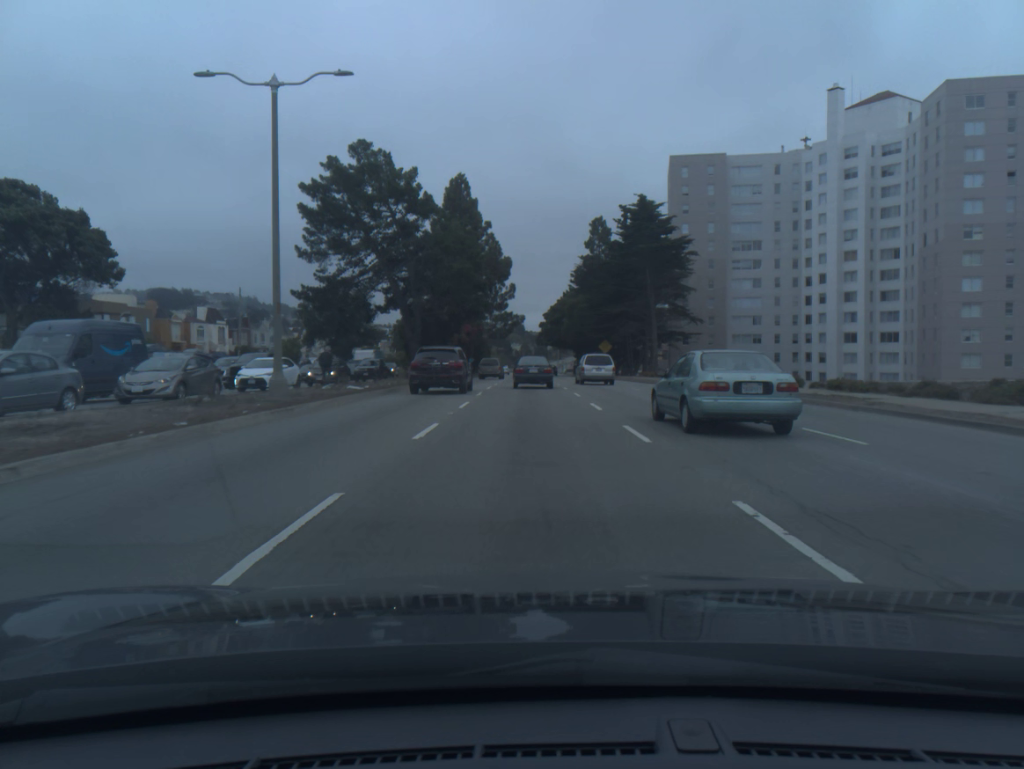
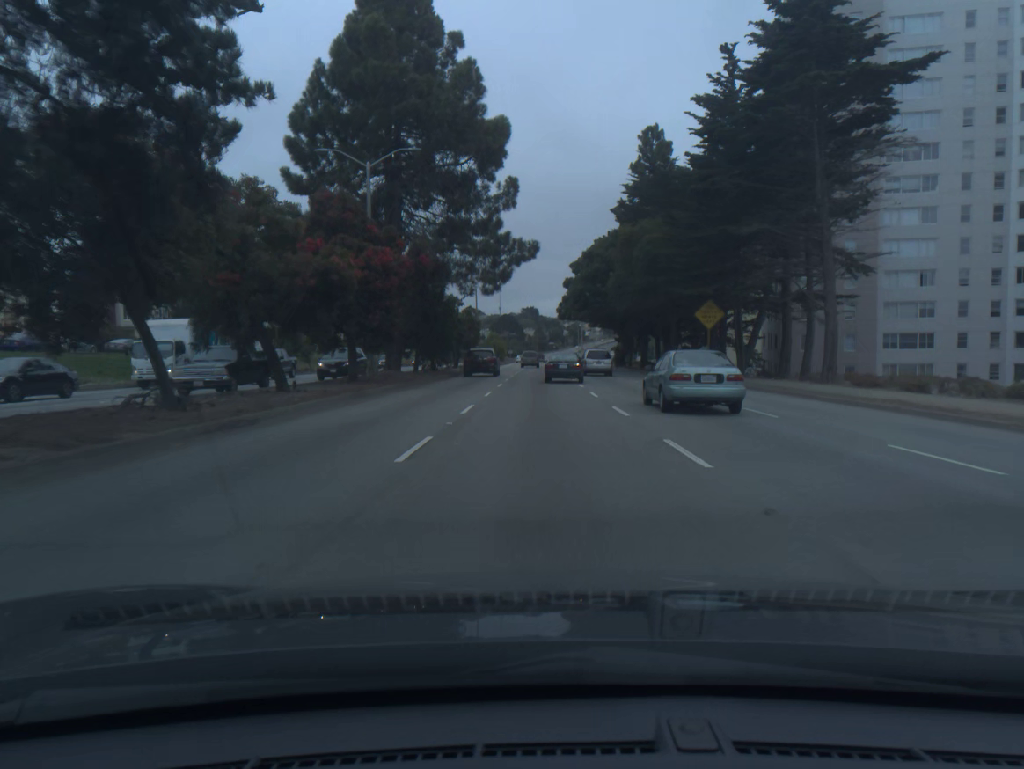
(-0.7, +47.2) m; -1°
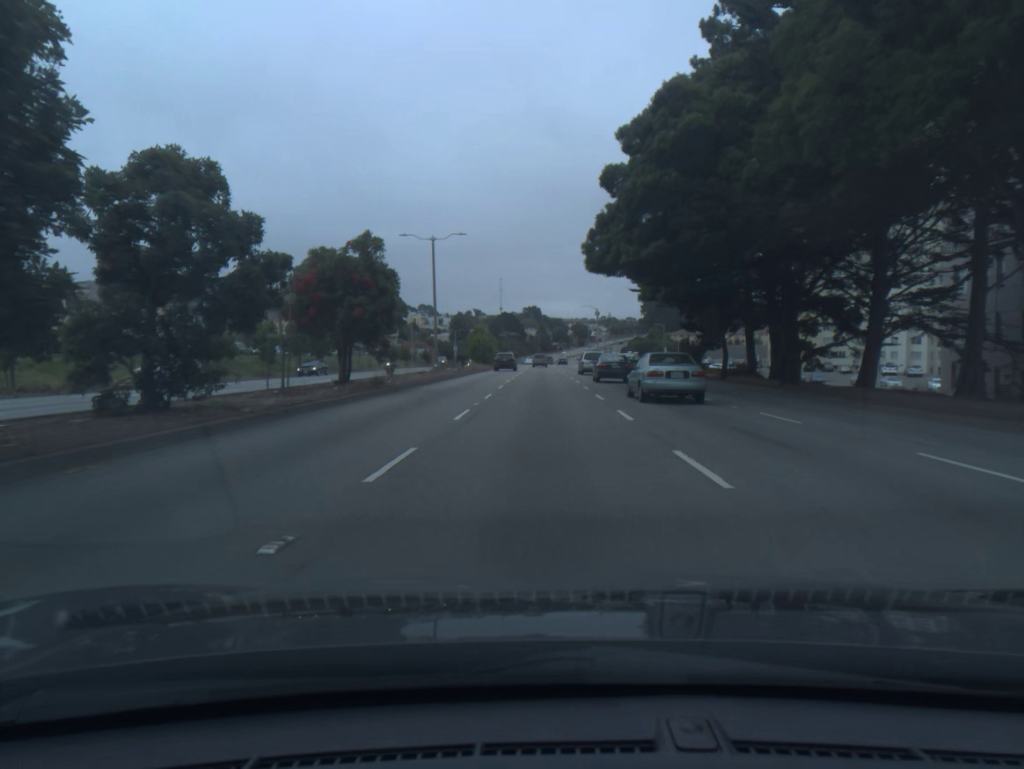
(0.0, +38.2) m; 0°
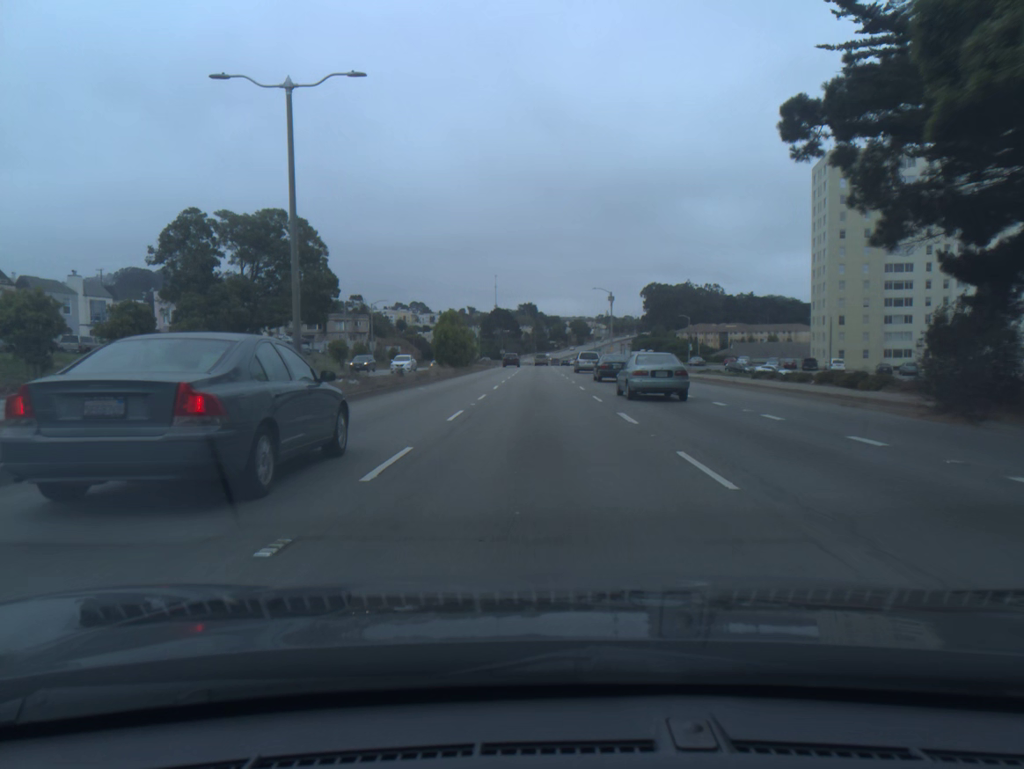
(0.0, +29.9) m; 0°
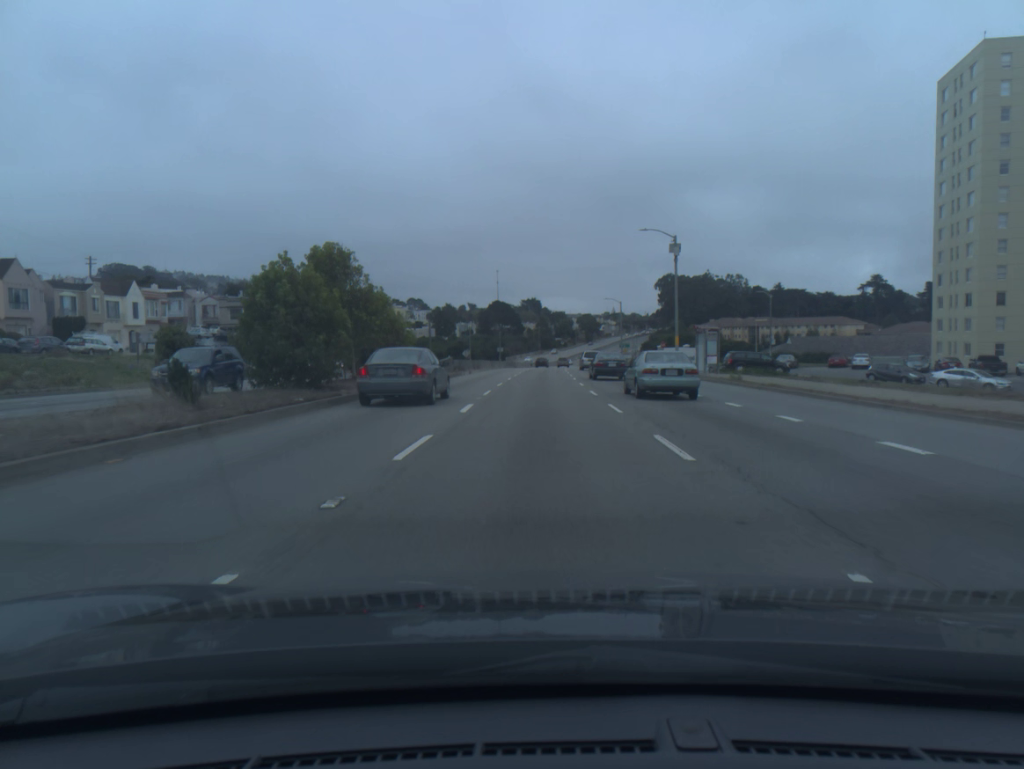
(0.0, +42.6) m; 0°
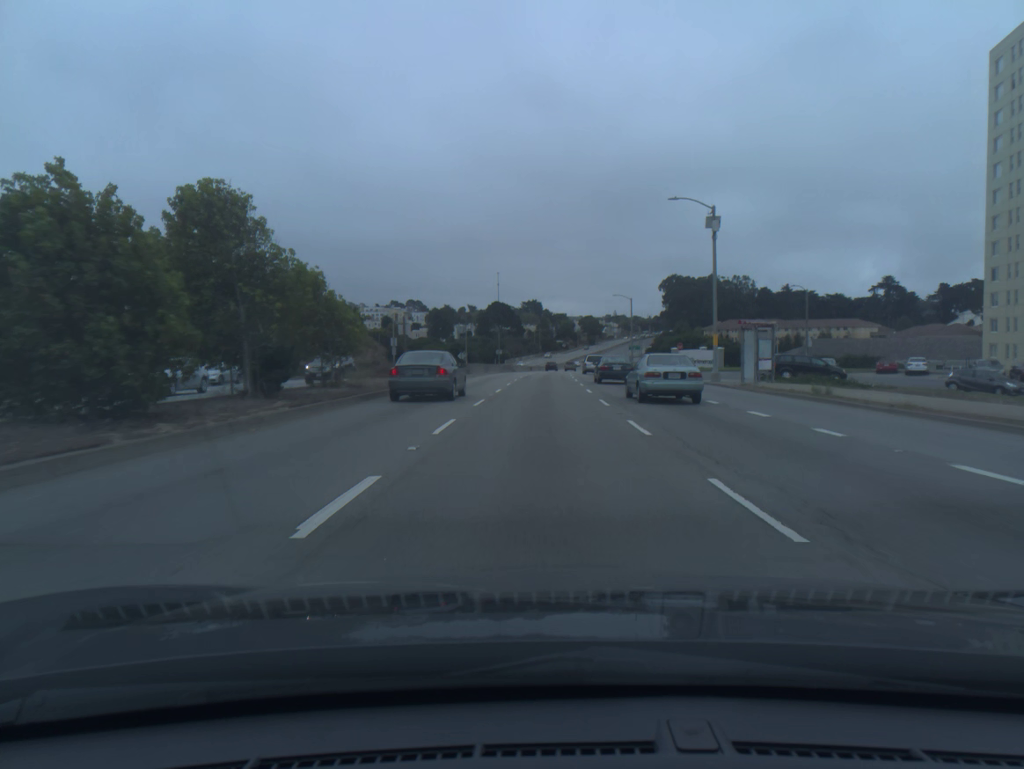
(0.0, +11.1) m; 0°
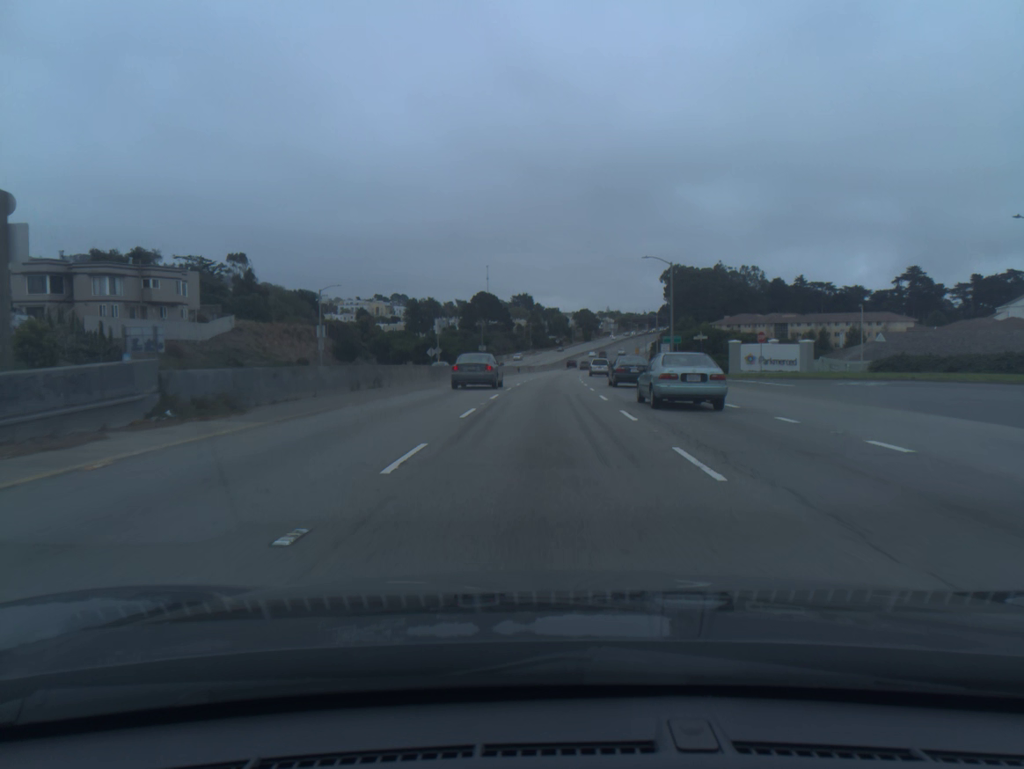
(+0.1, +34.4) m; +1°
